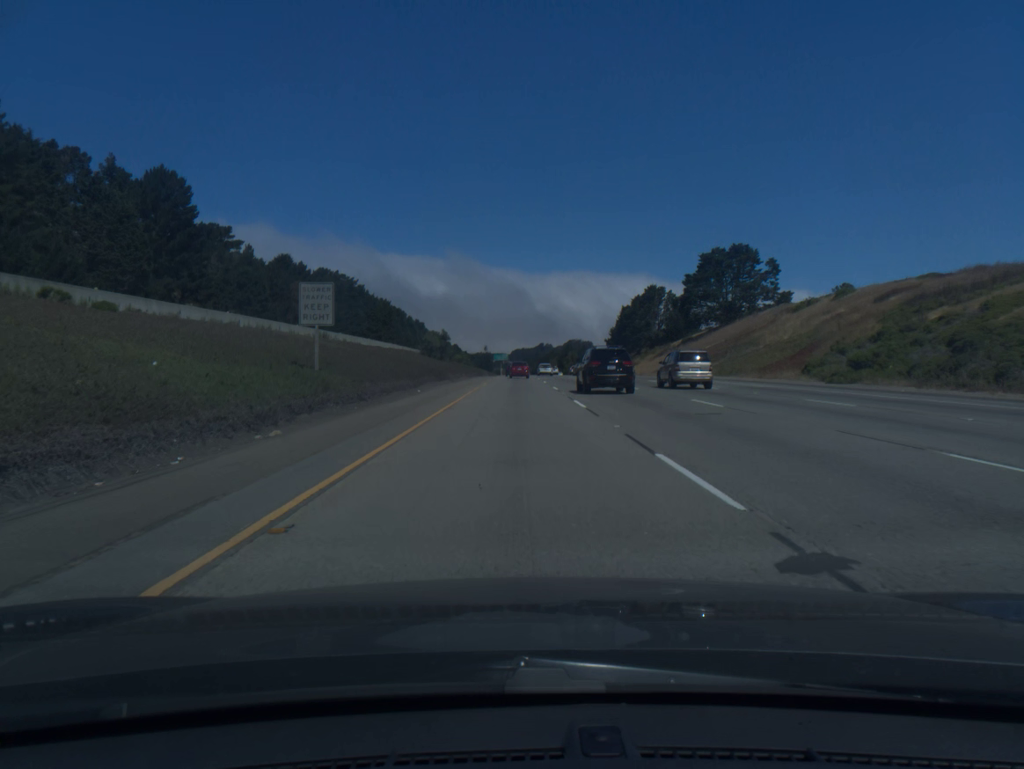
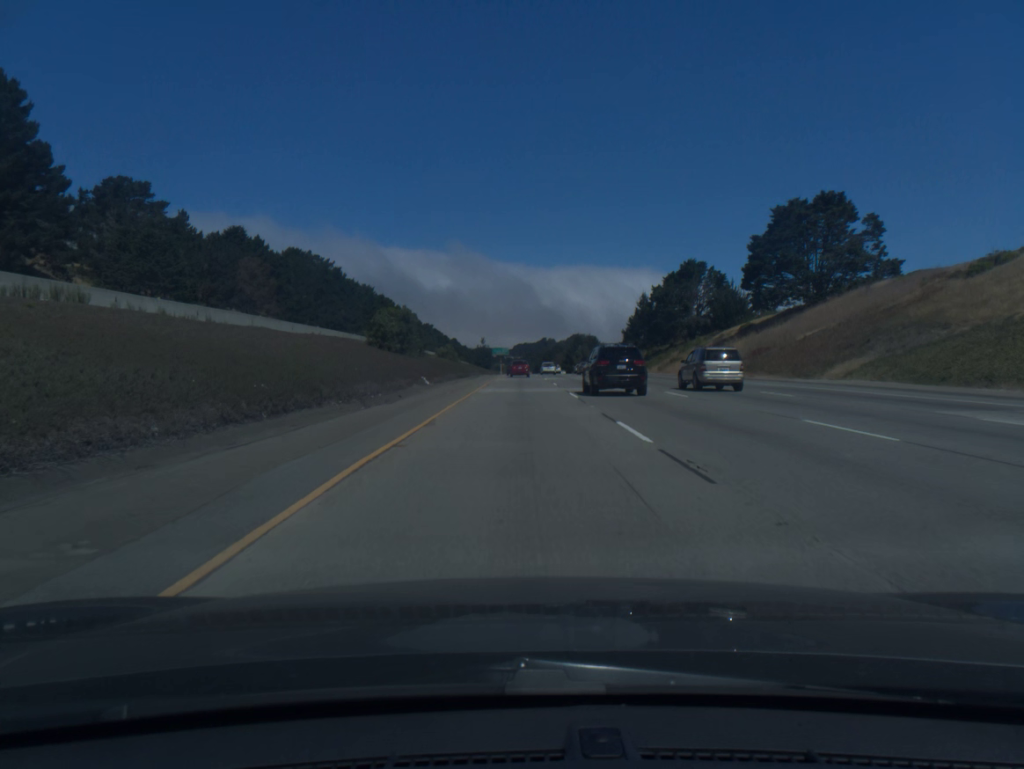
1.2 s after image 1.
(-0.1, +38.5) m; 0°
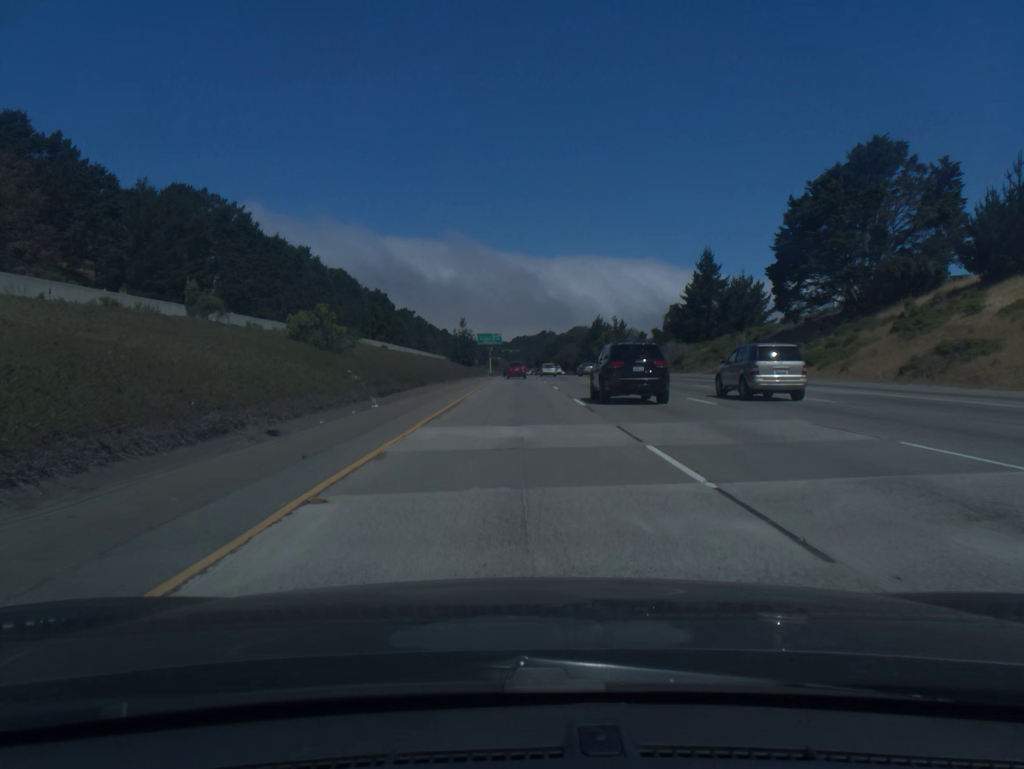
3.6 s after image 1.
(+0.3, +77.2) m; 0°
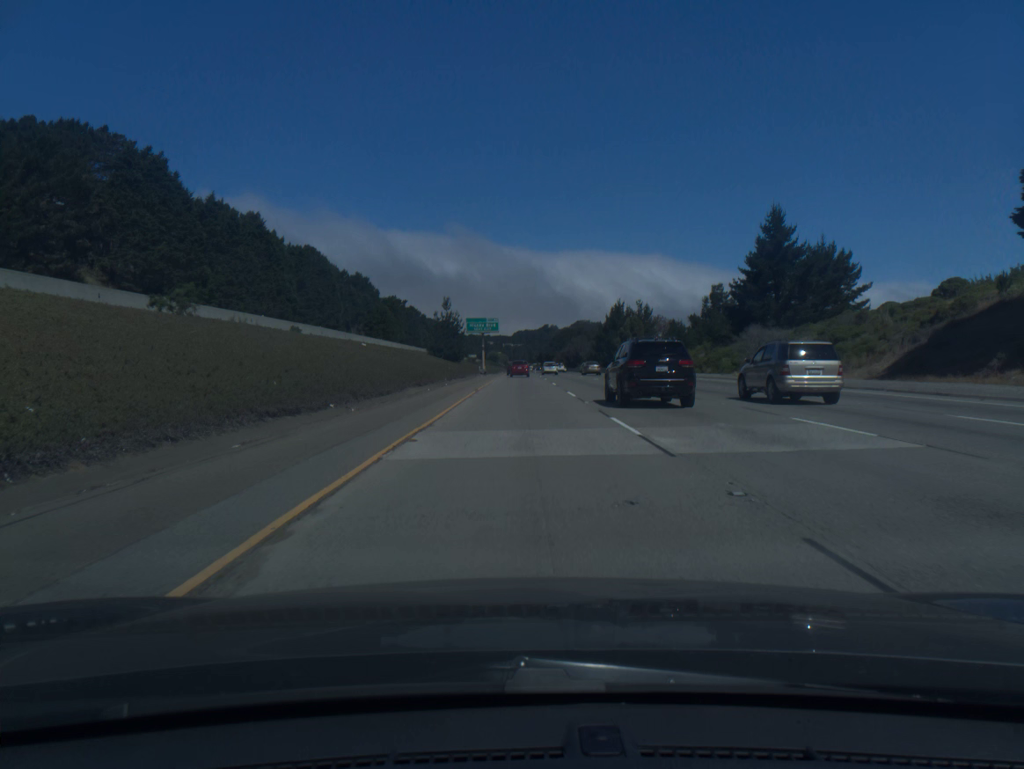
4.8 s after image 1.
(-0.1, +38.7) m; 0°
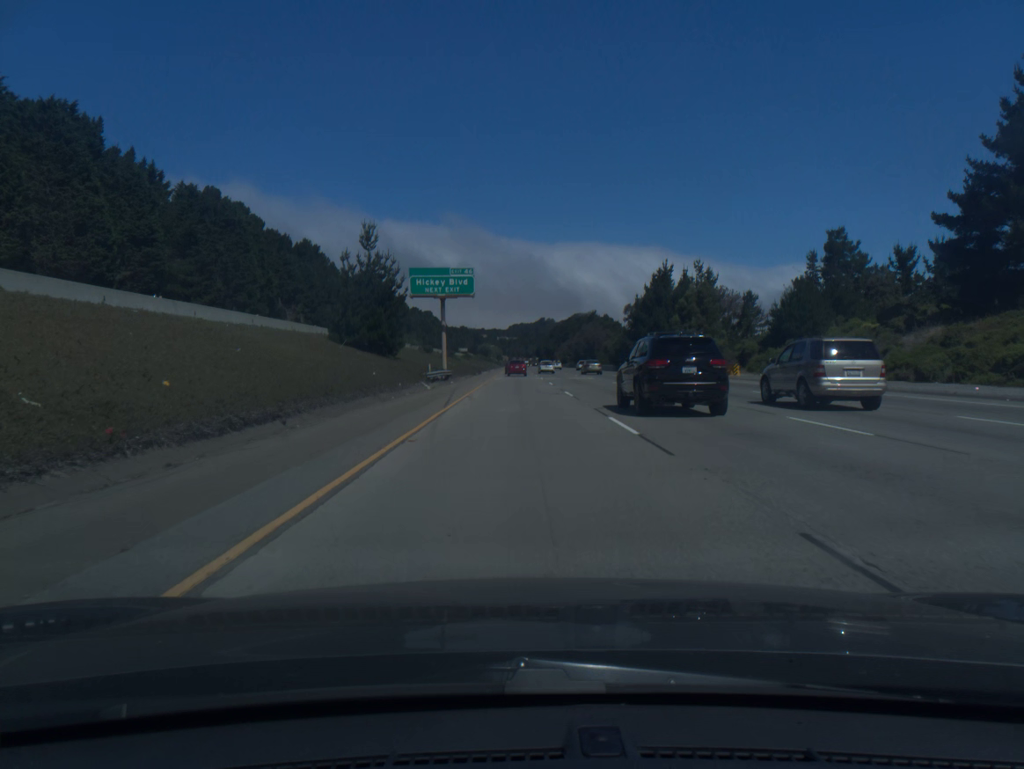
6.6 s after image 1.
(+0.2, +58.3) m; 0°
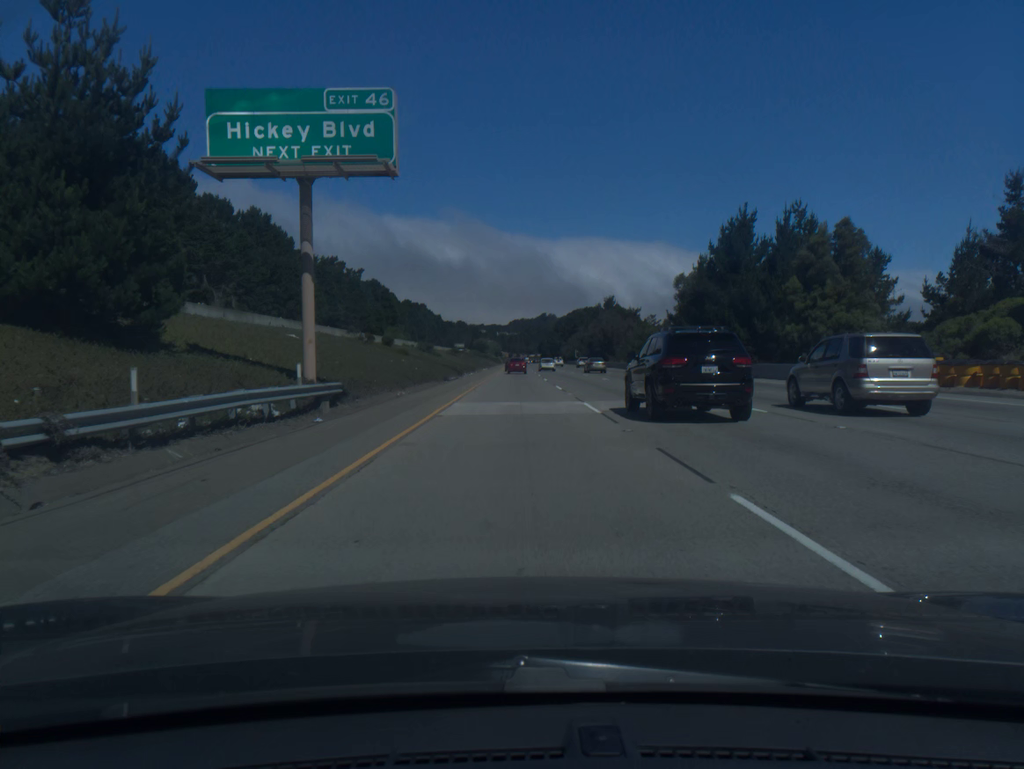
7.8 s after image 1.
(0.0, +39.0) m; 0°
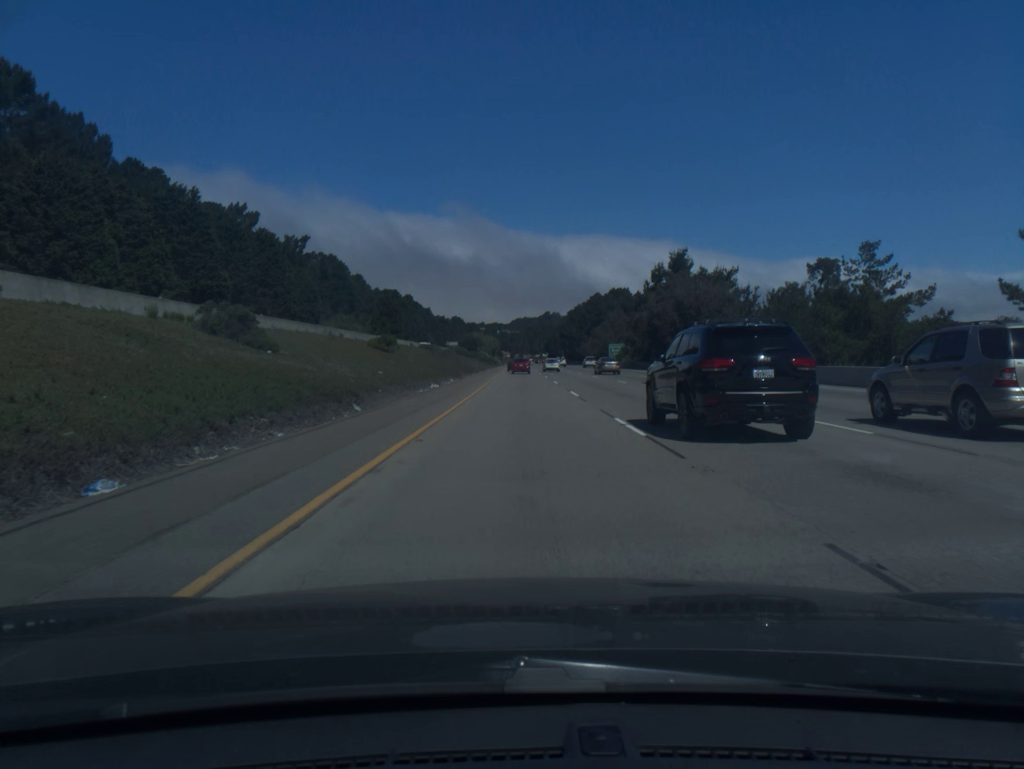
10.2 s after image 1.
(-0.2, +78.0) m; 0°
